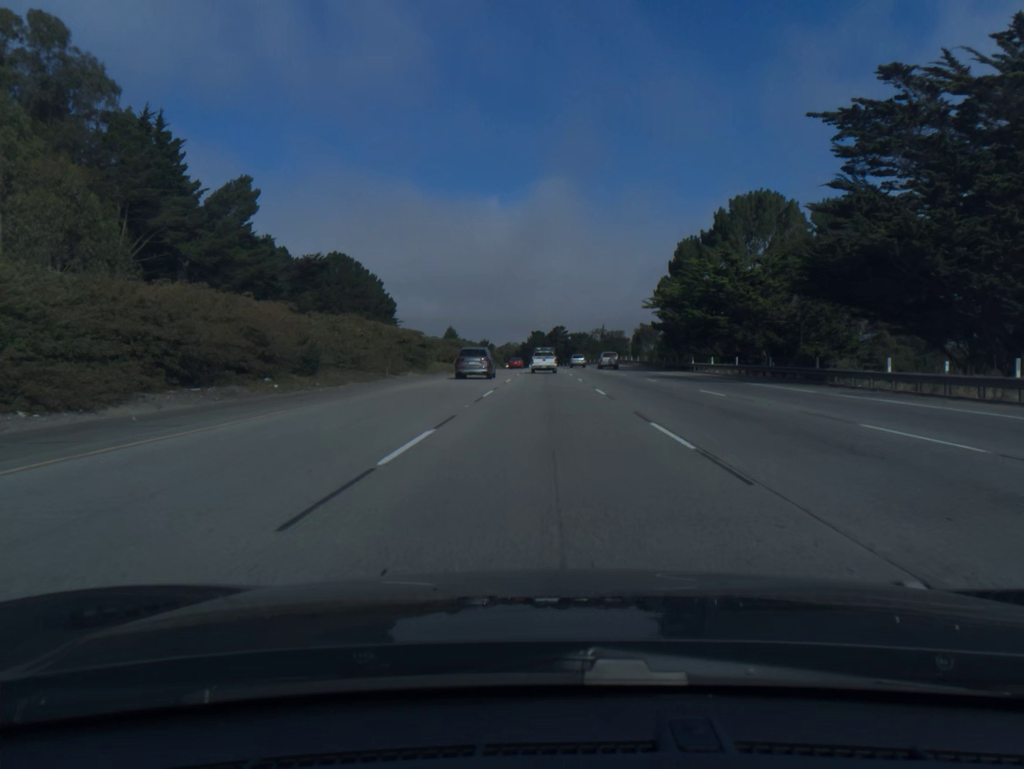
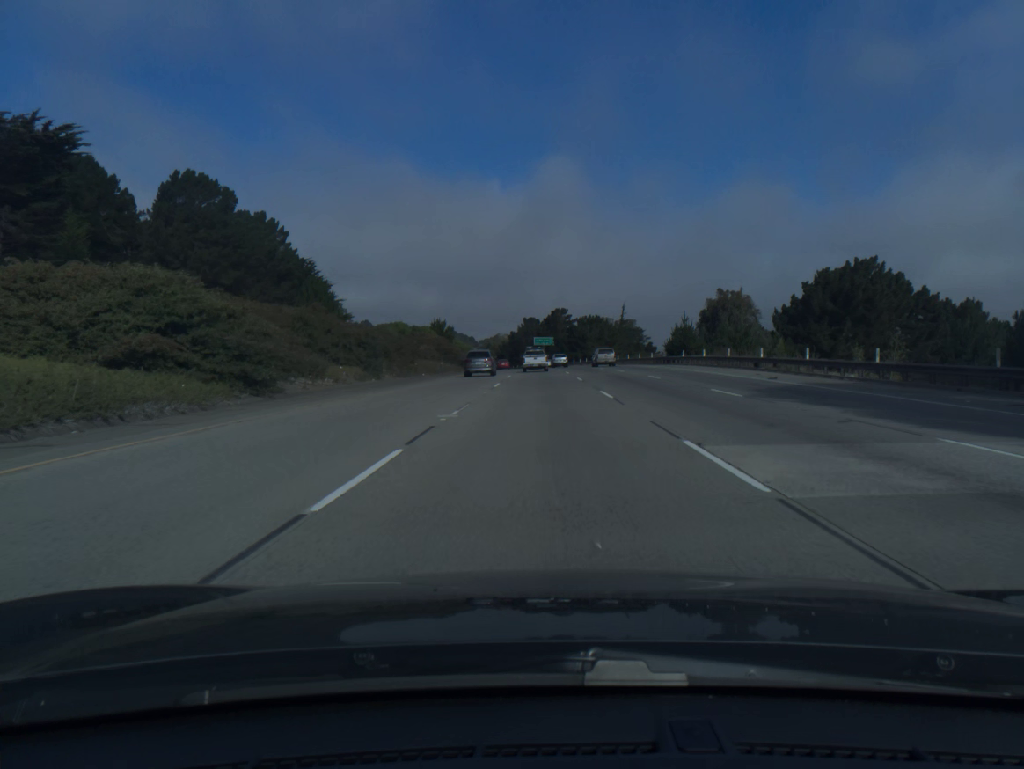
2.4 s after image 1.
(+0.3, +75.6) m; 0°
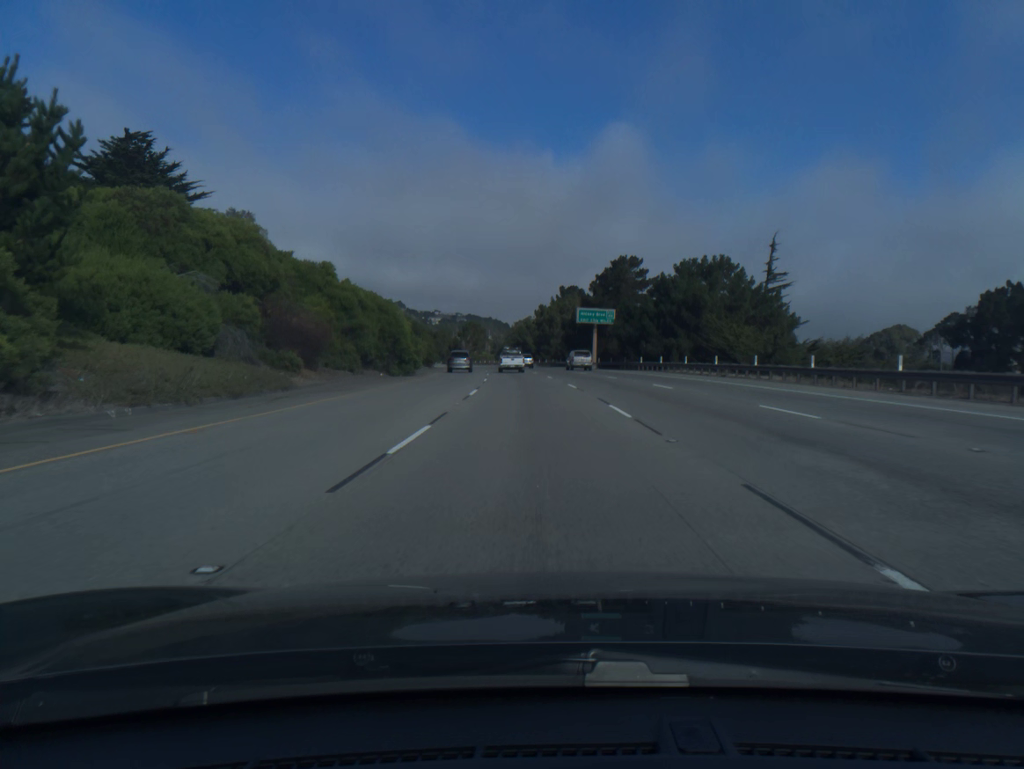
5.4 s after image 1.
(-1.2, +94.1) m; -3°
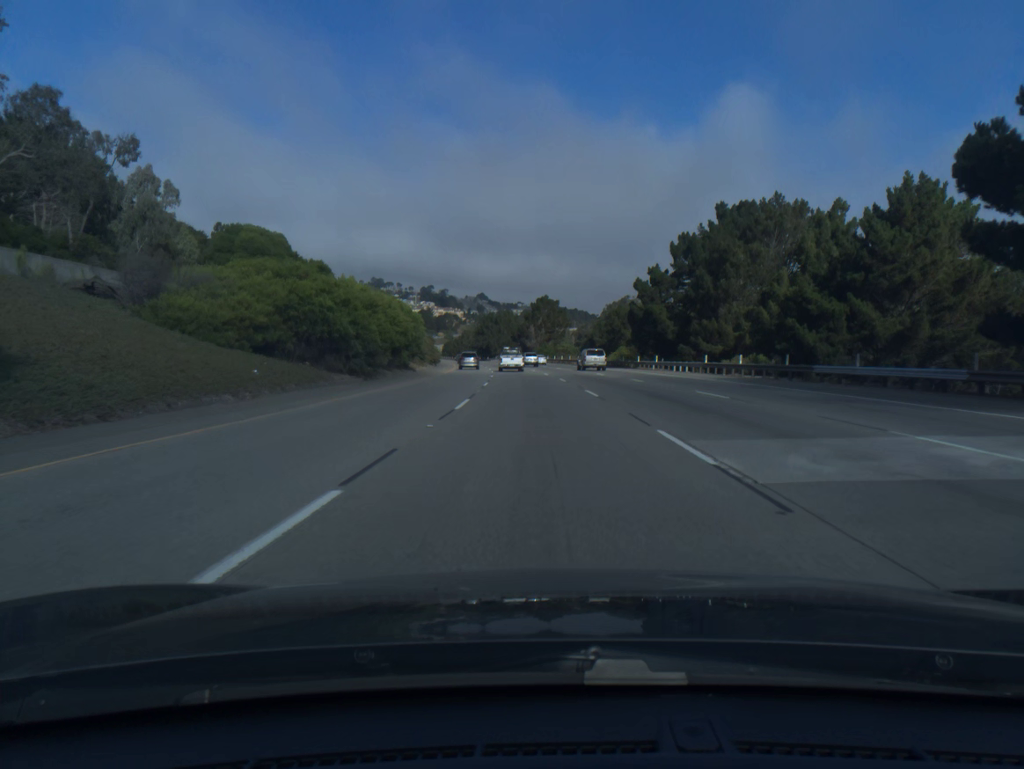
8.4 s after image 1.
(-5.2, +93.9) m; -6°
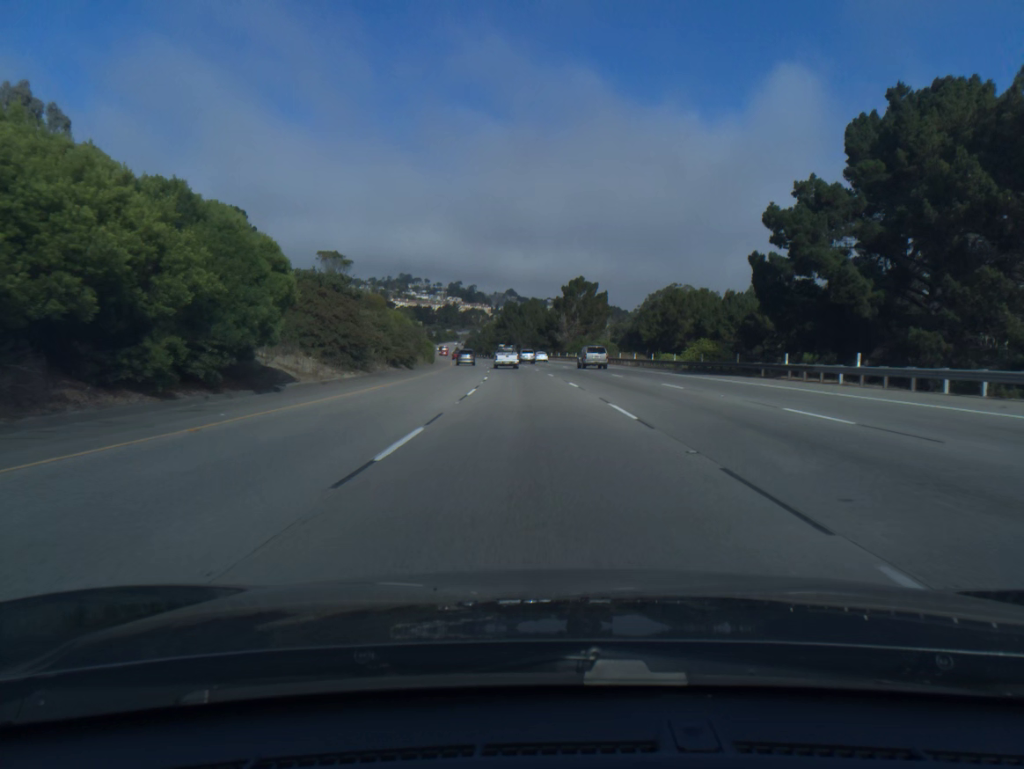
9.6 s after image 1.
(-0.7, +37.9) m; -2°
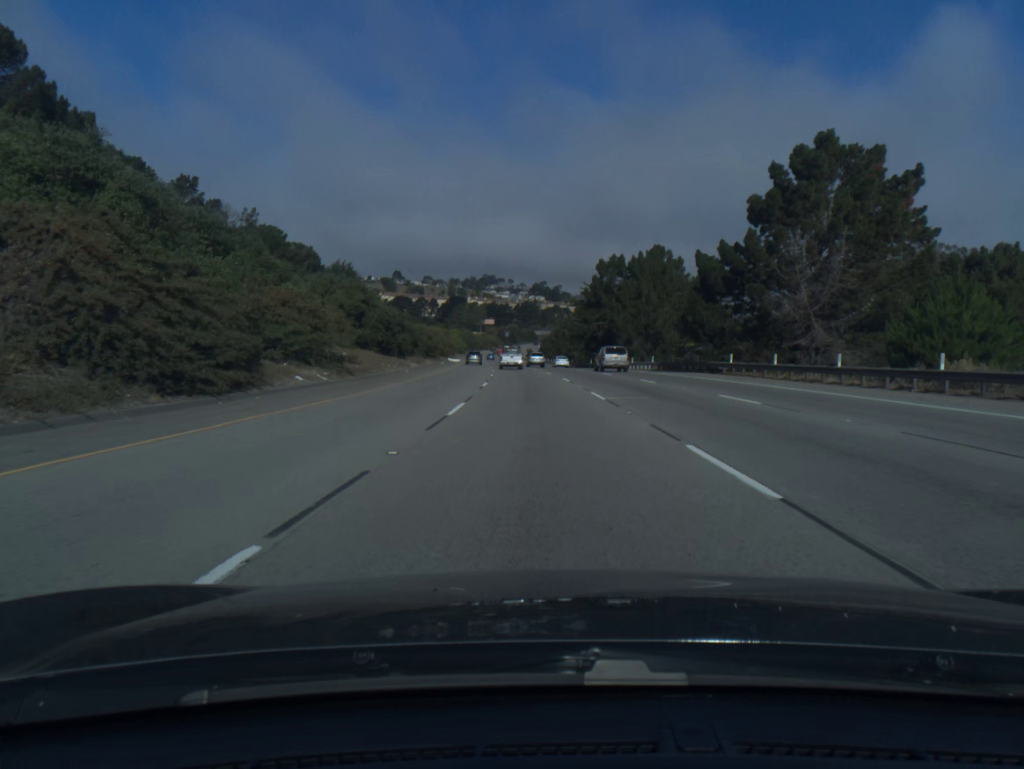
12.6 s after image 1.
(-5.2, +95.6) m; -6°
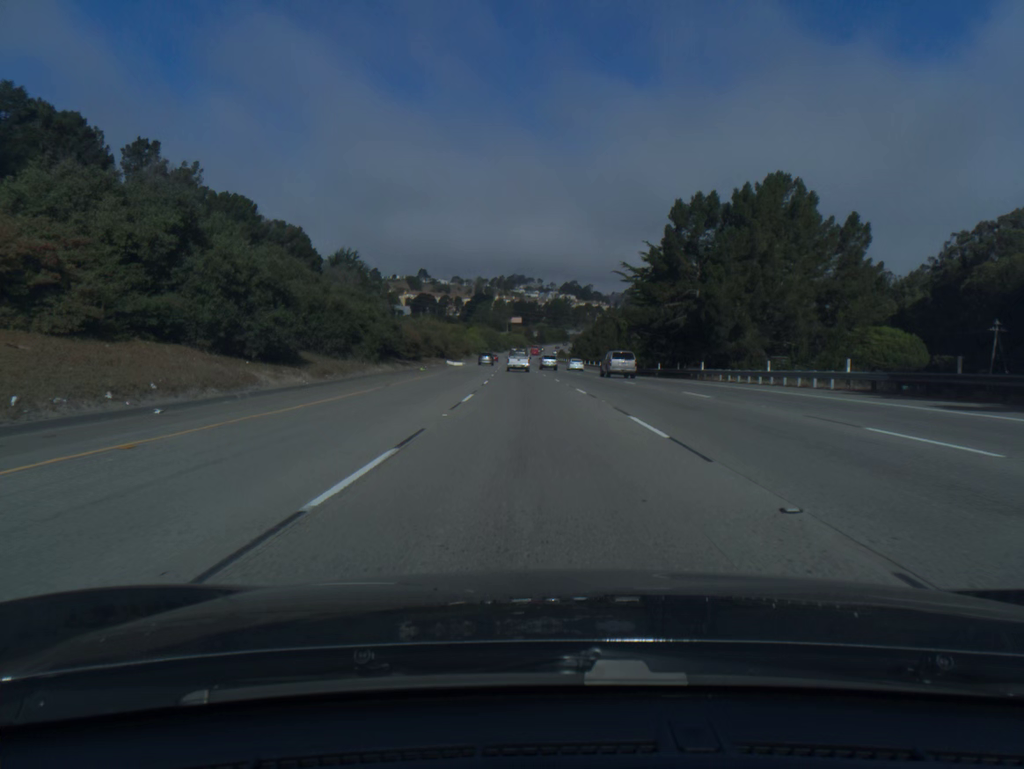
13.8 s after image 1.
(-0.7, +38.8) m; -2°
